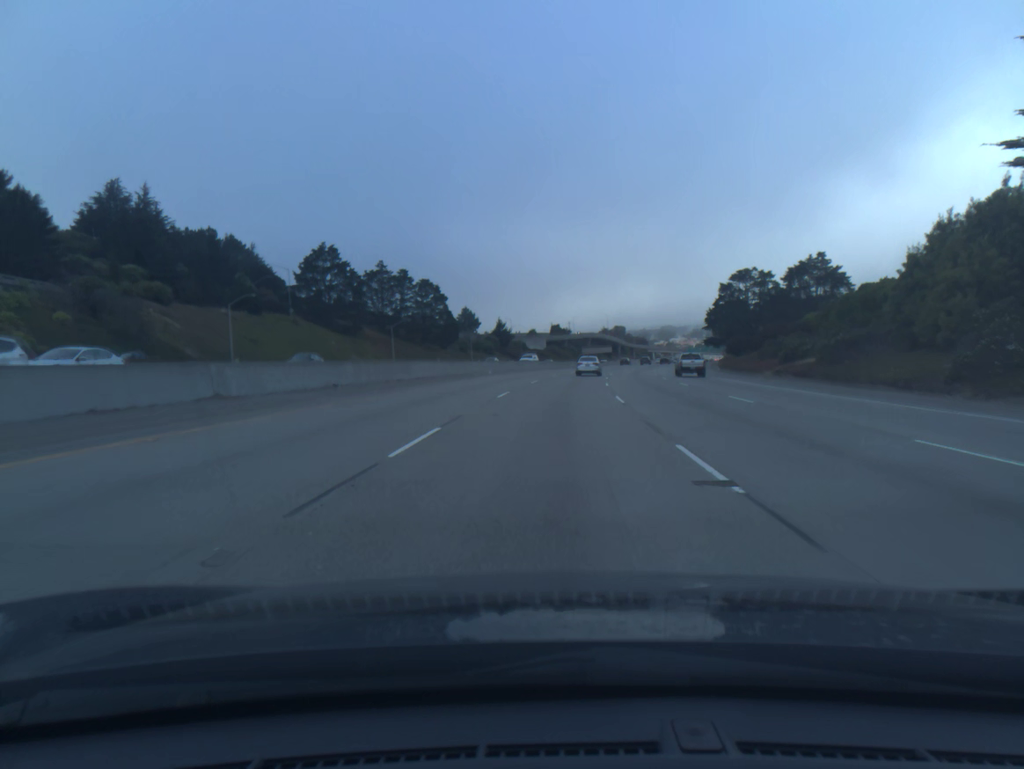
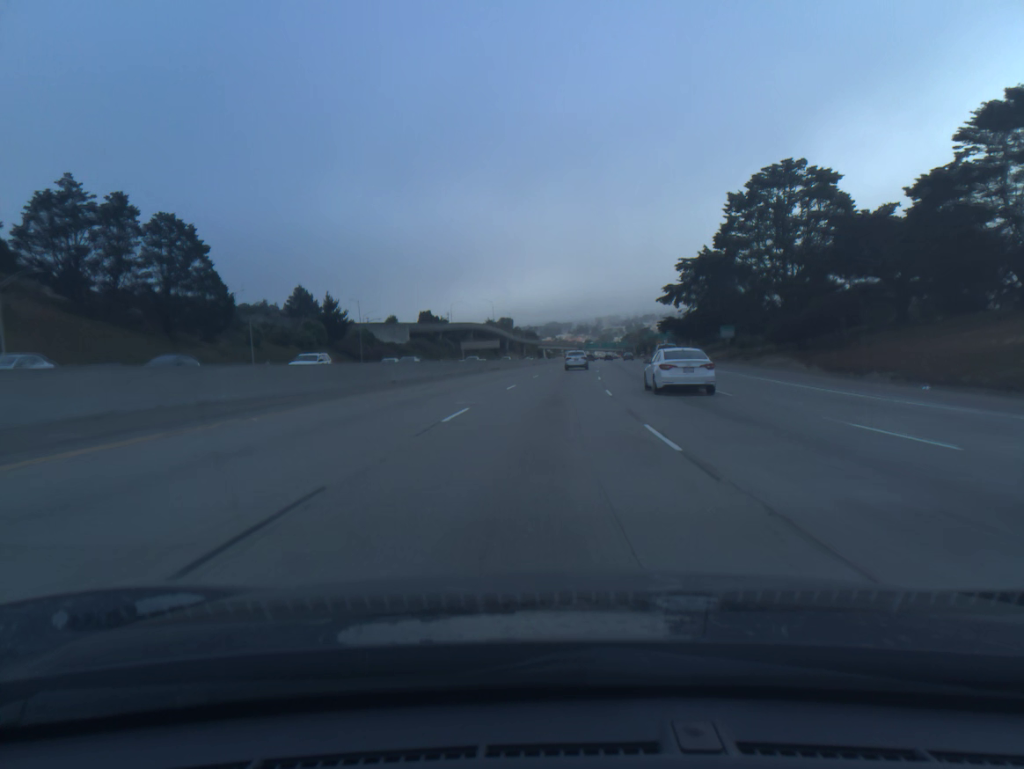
(+6.1, +82.2) m; +8°
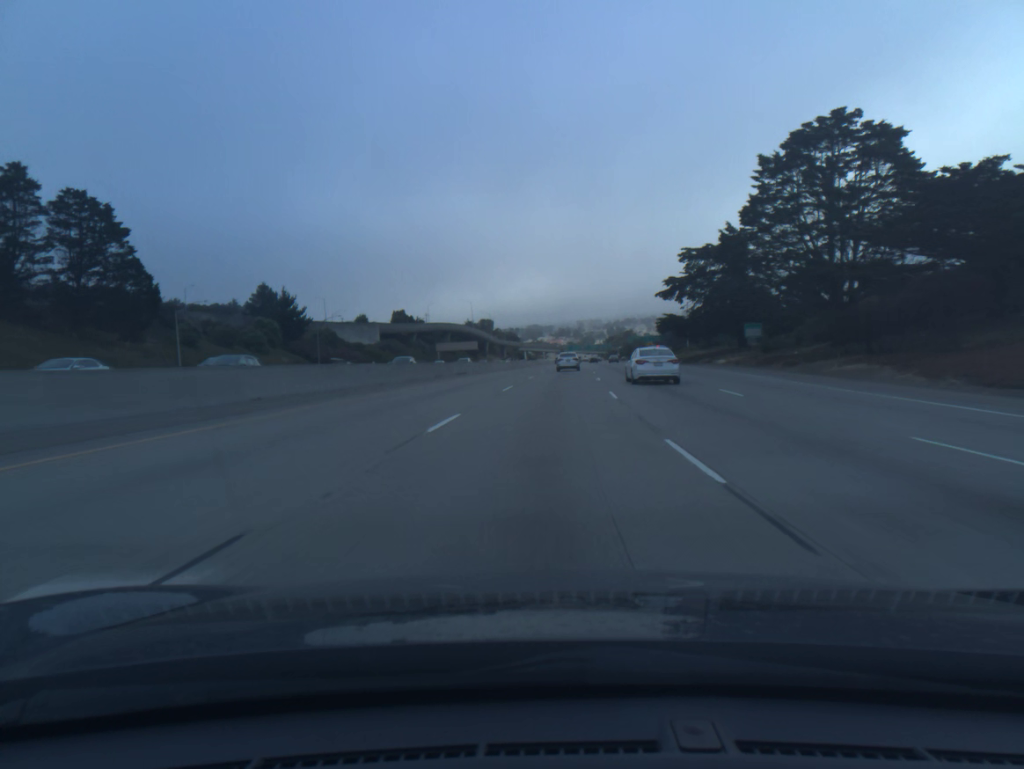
(+0.2, +16.6) m; +1°
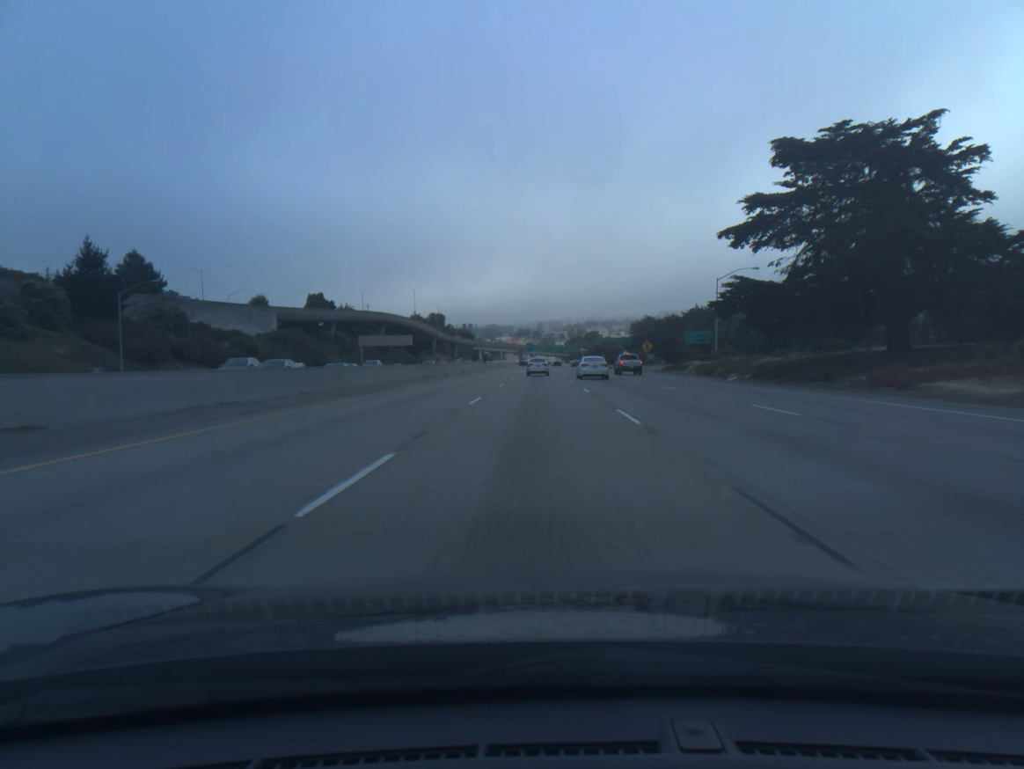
(+1.5, +50.2) m; +3°
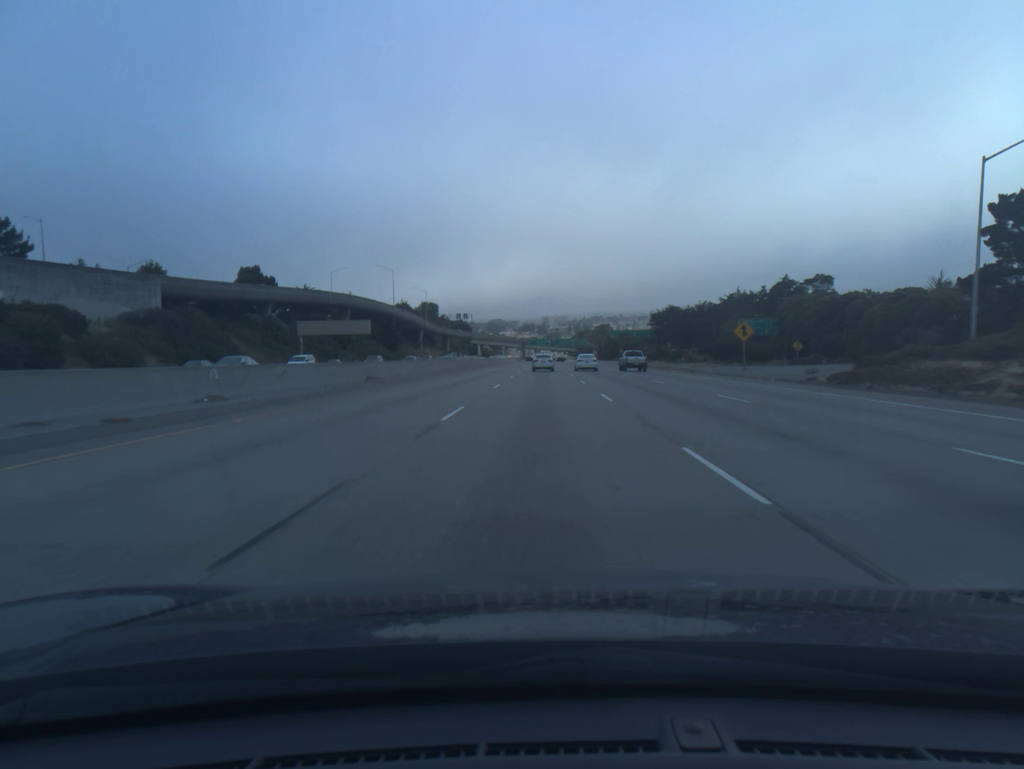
(-0.1, +50.6) m; 0°
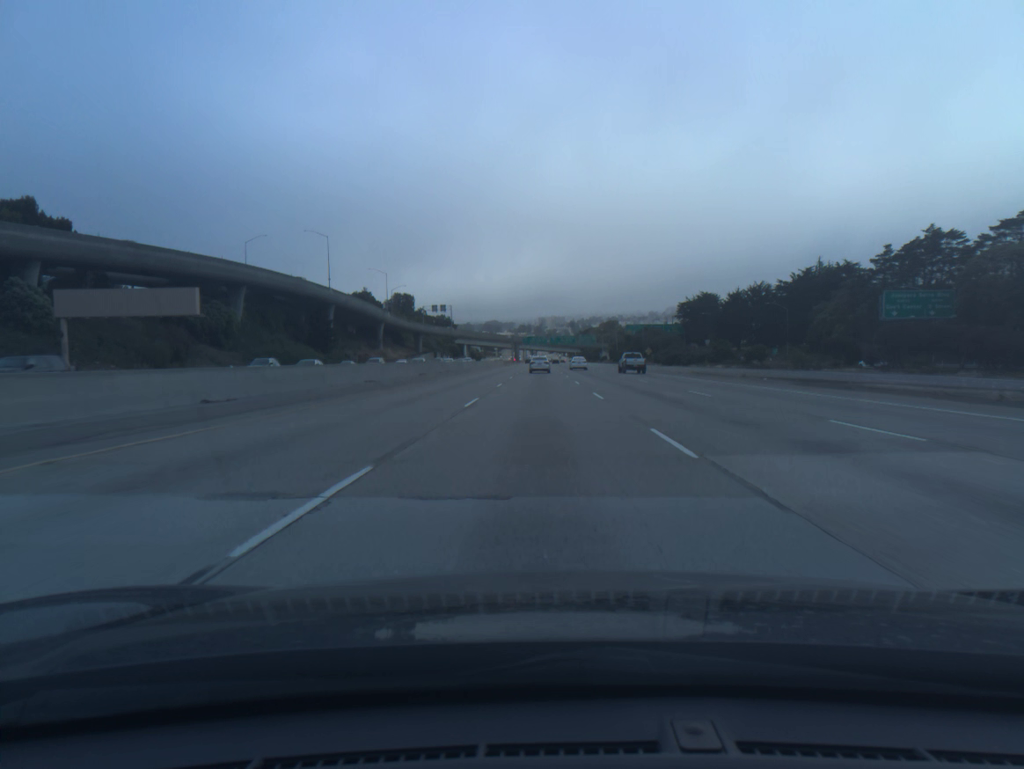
(+0.2, +68.1) m; 0°
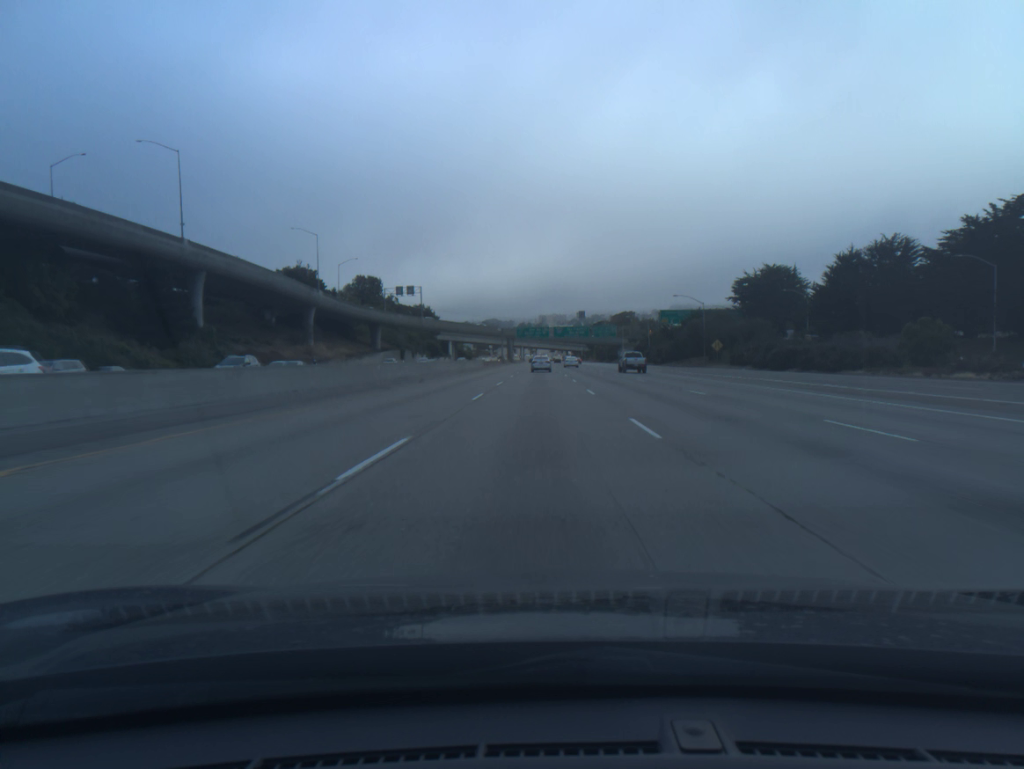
(-0.1, +69.1) m; 0°
